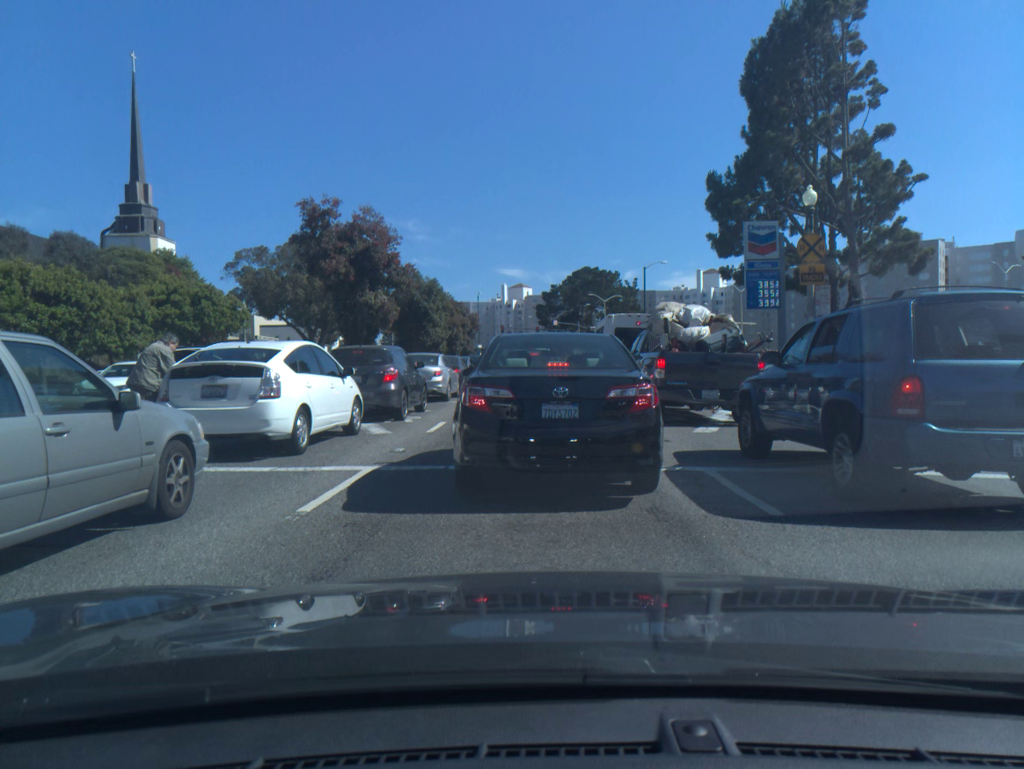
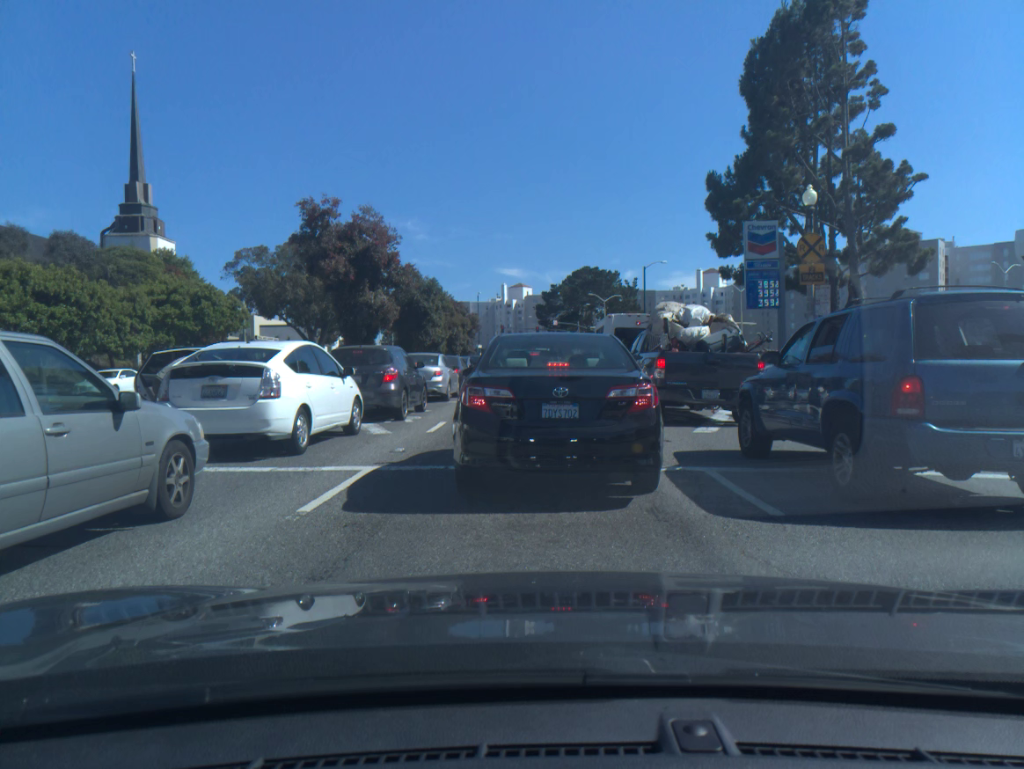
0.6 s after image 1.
(0.0, 0.0) m; 0°
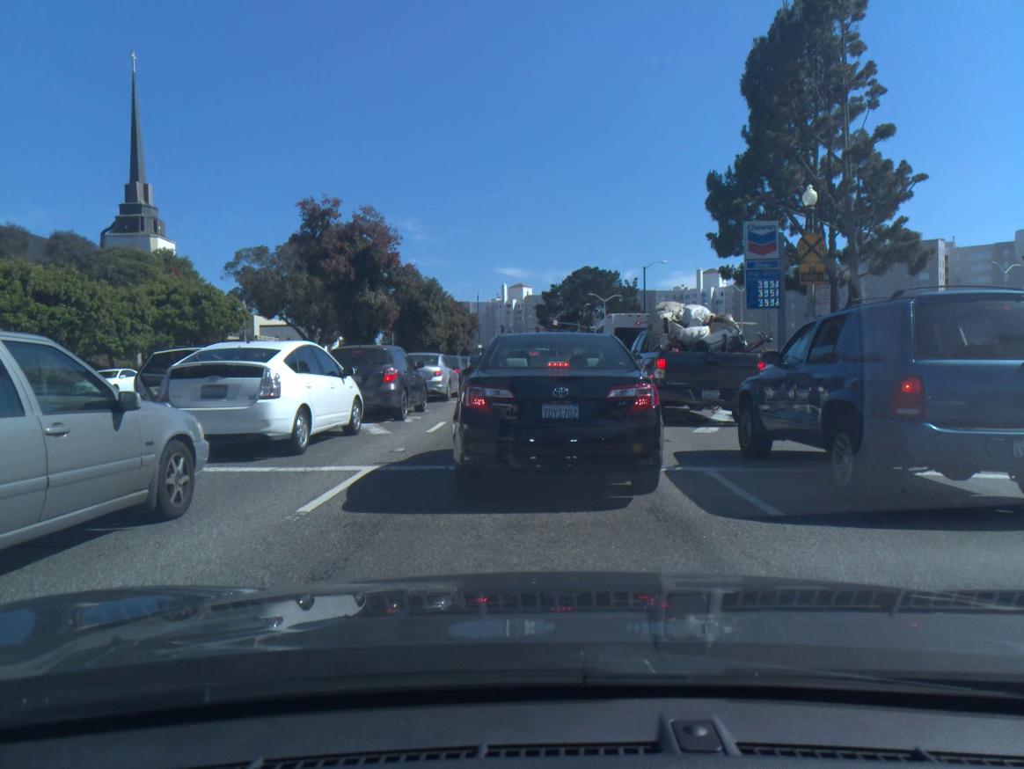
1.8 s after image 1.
(0.0, 0.0) m; 0°
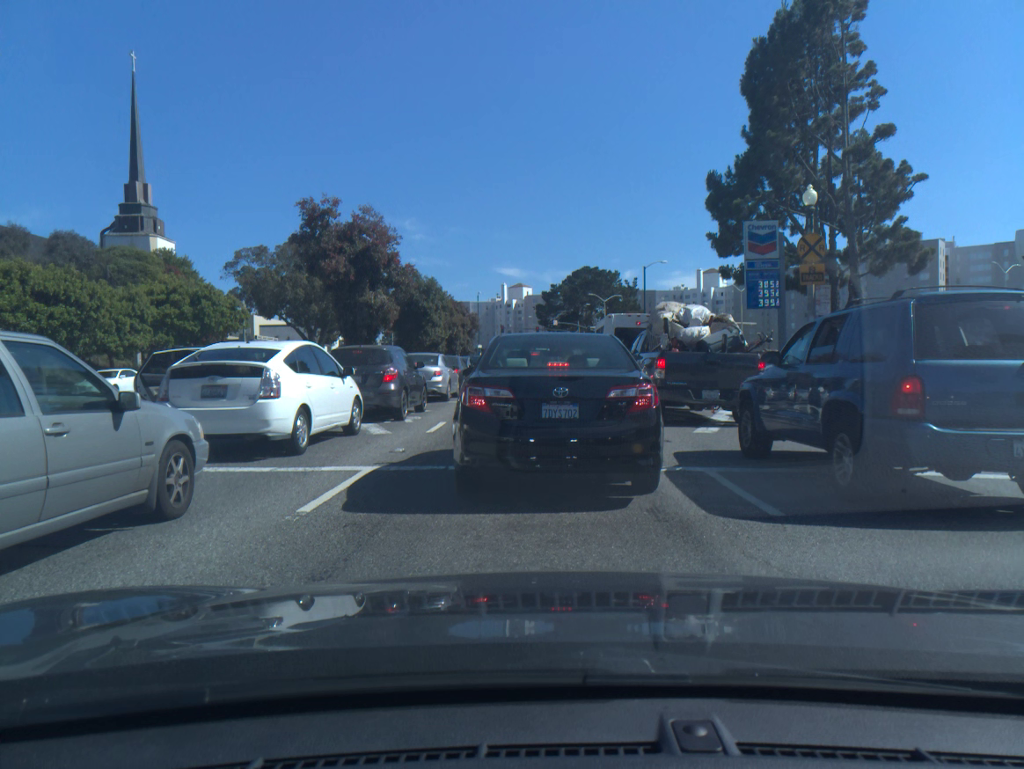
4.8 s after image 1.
(0.0, 0.0) m; 0°
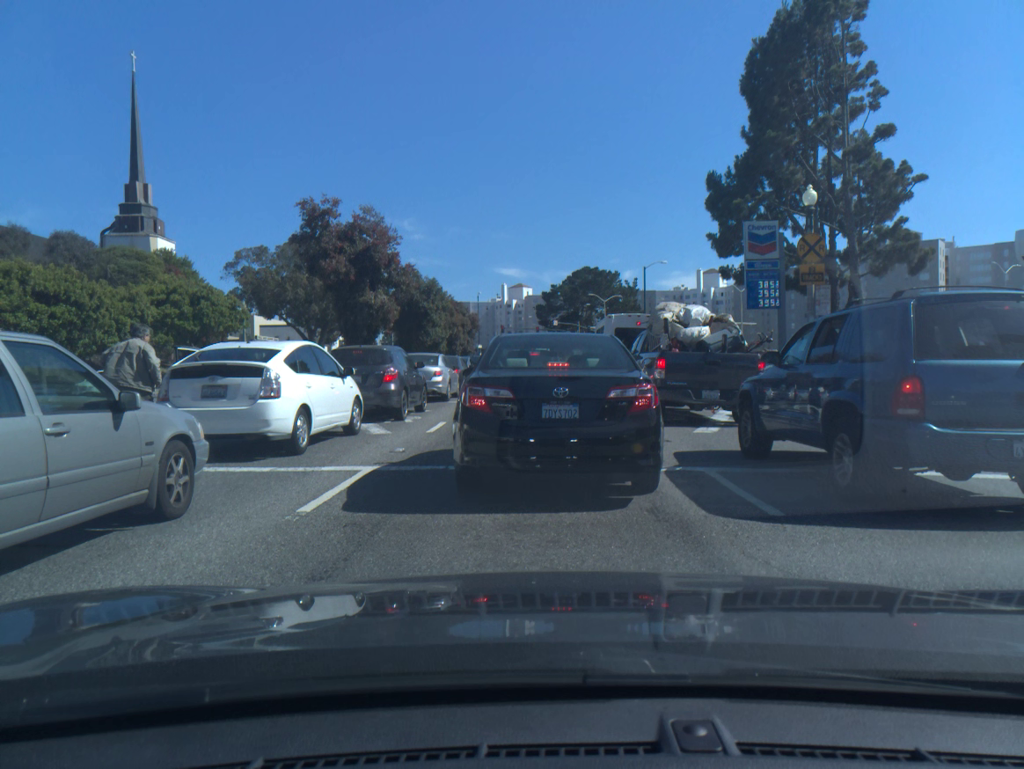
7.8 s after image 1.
(0.0, 0.0) m; 0°
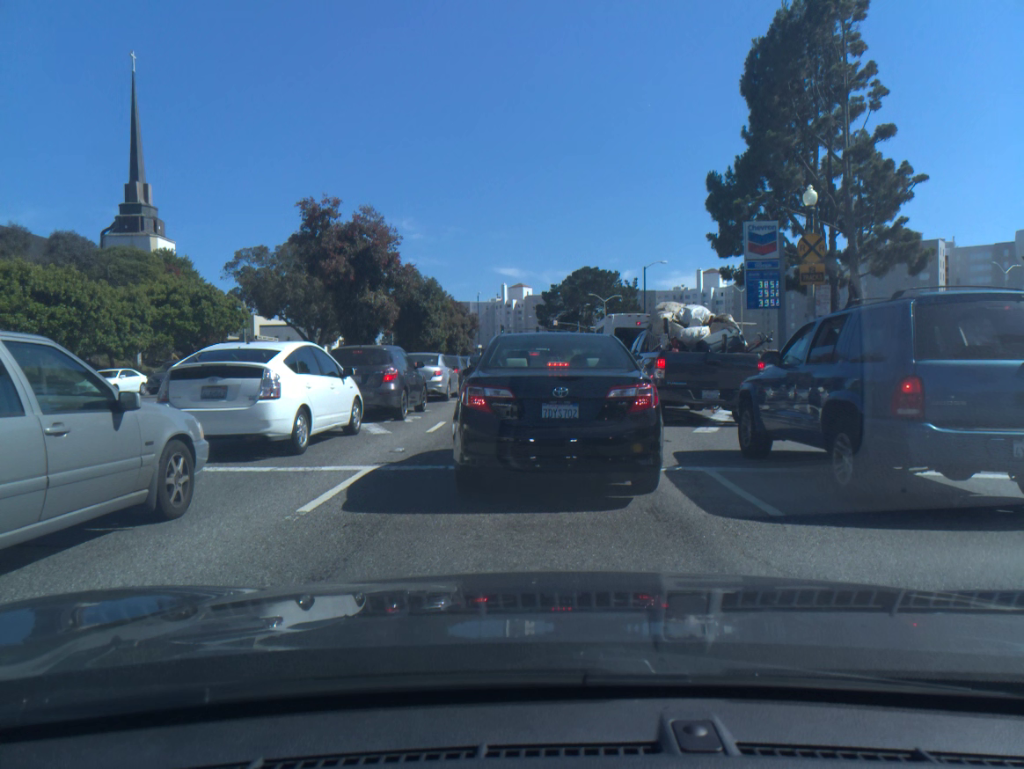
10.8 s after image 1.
(0.0, 0.0) m; 0°
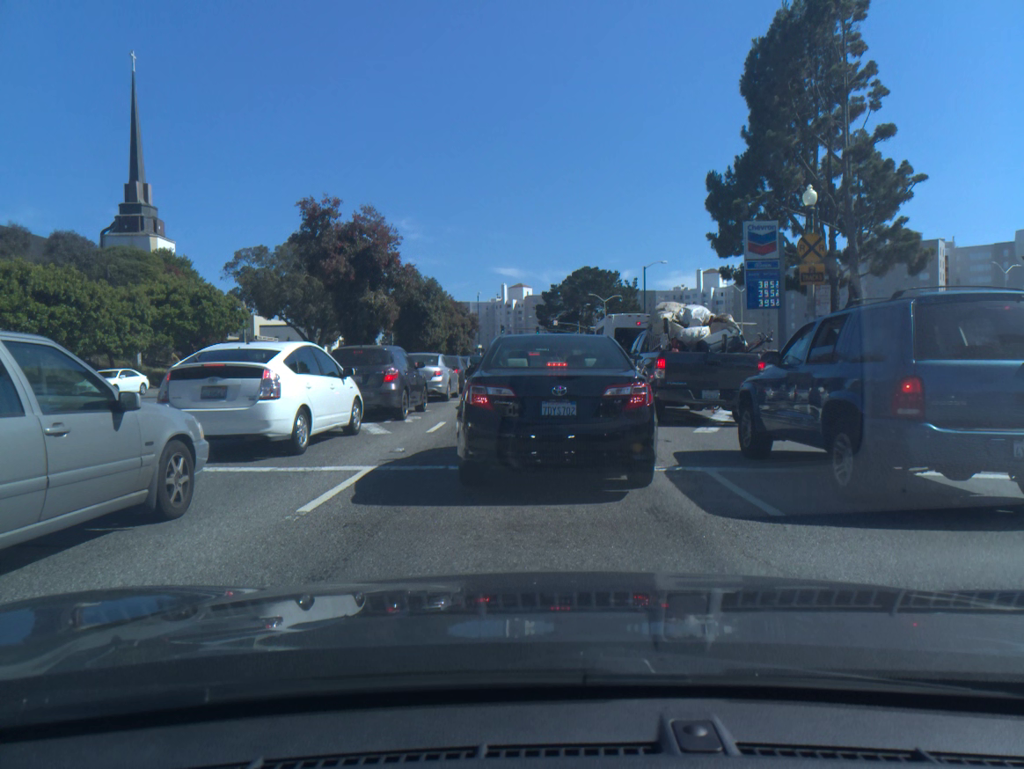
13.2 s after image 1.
(0.0, 0.0) m; 0°
